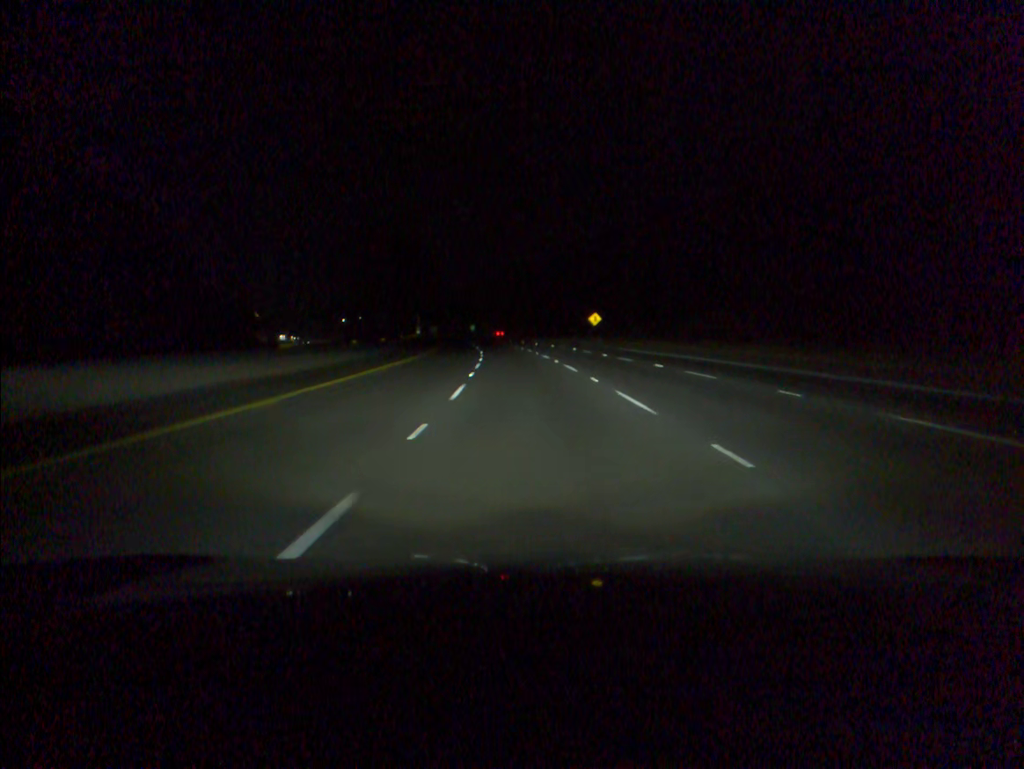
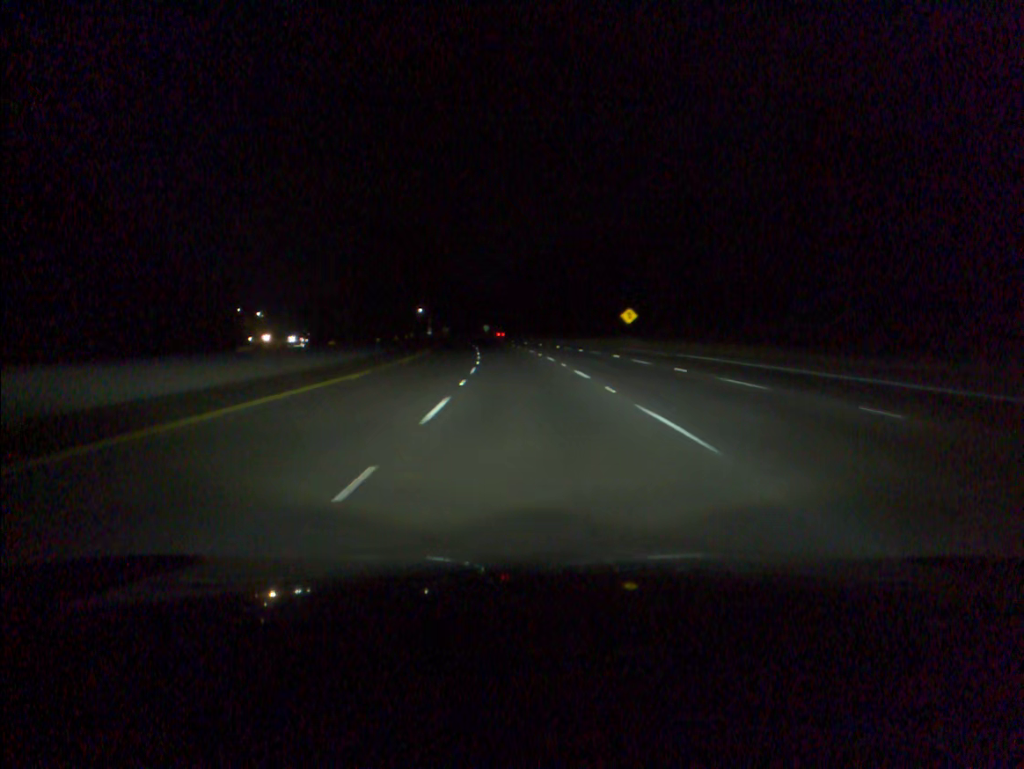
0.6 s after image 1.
(-0.2, +19.0) m; -1°
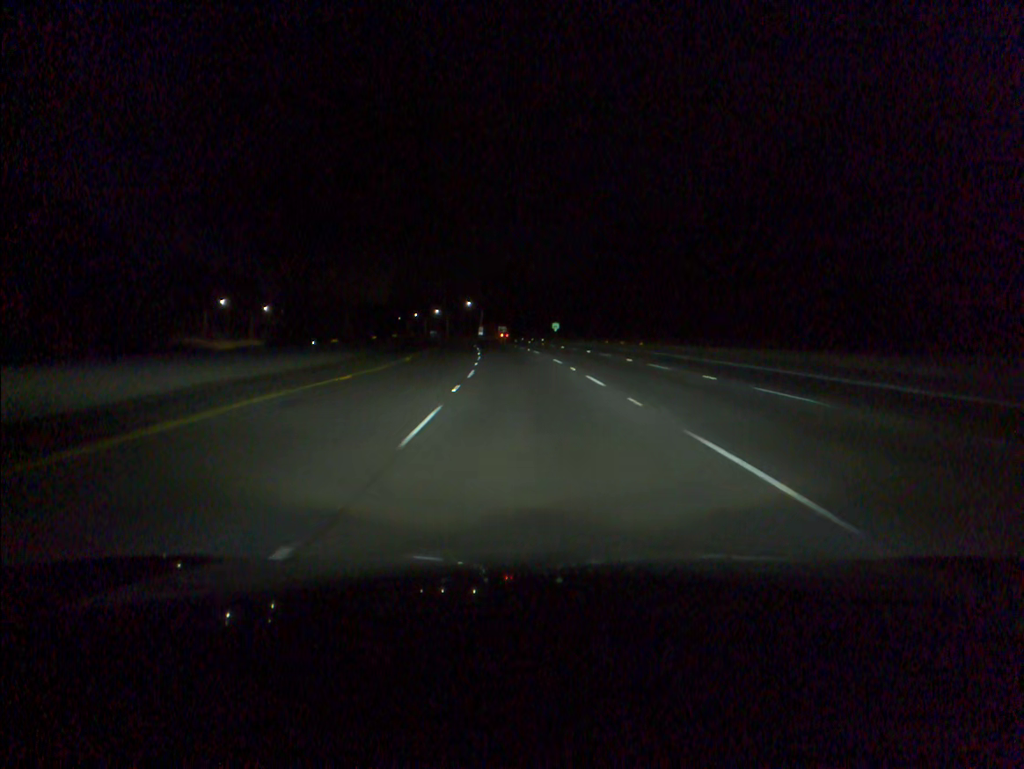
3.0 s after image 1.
(-3.8, +75.6) m; -5°
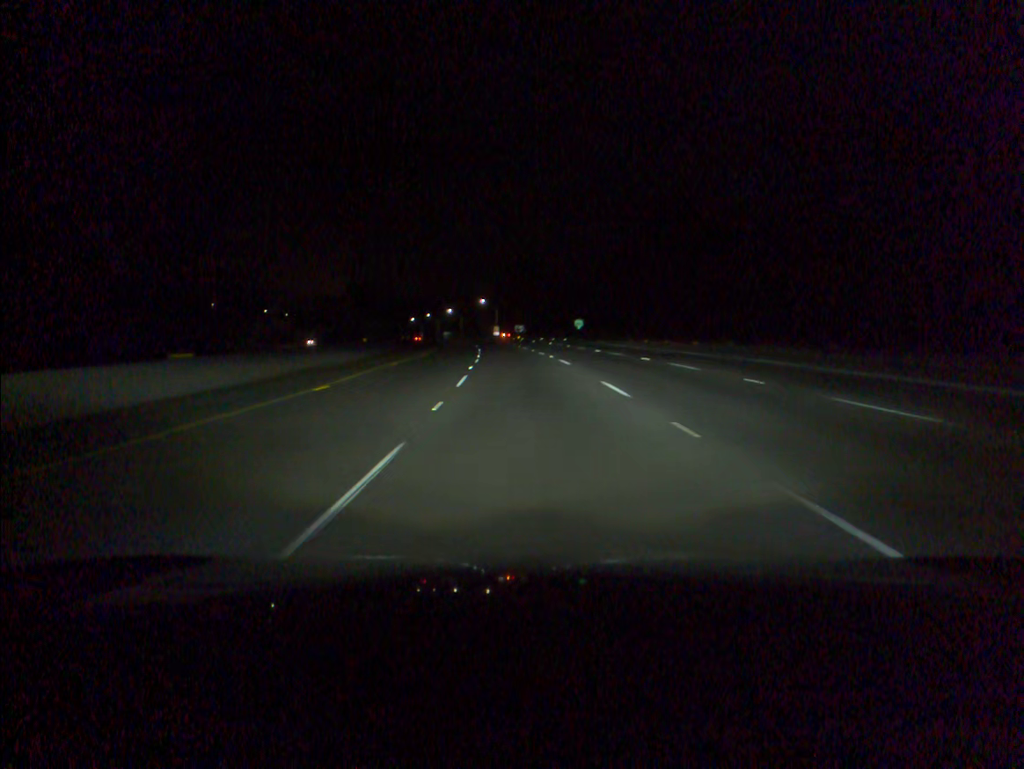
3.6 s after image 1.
(-0.2, +18.9) m; -1°
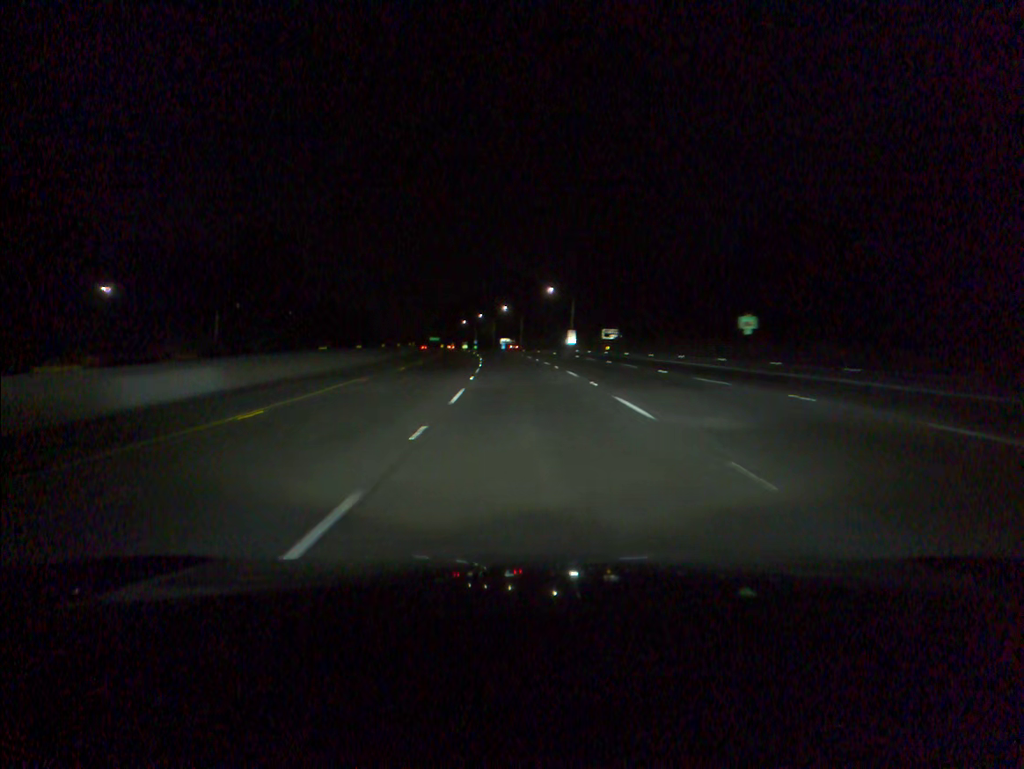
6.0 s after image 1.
(-3.7, +75.4) m; -5°
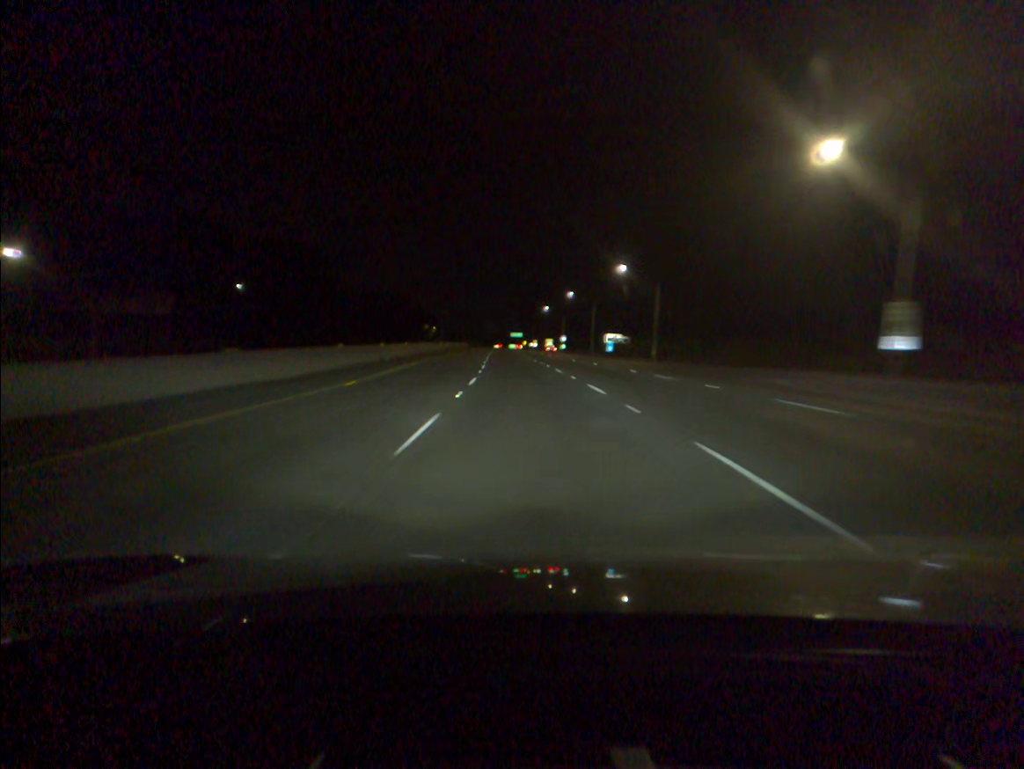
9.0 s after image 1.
(-5.4, +94.9) m; -7°
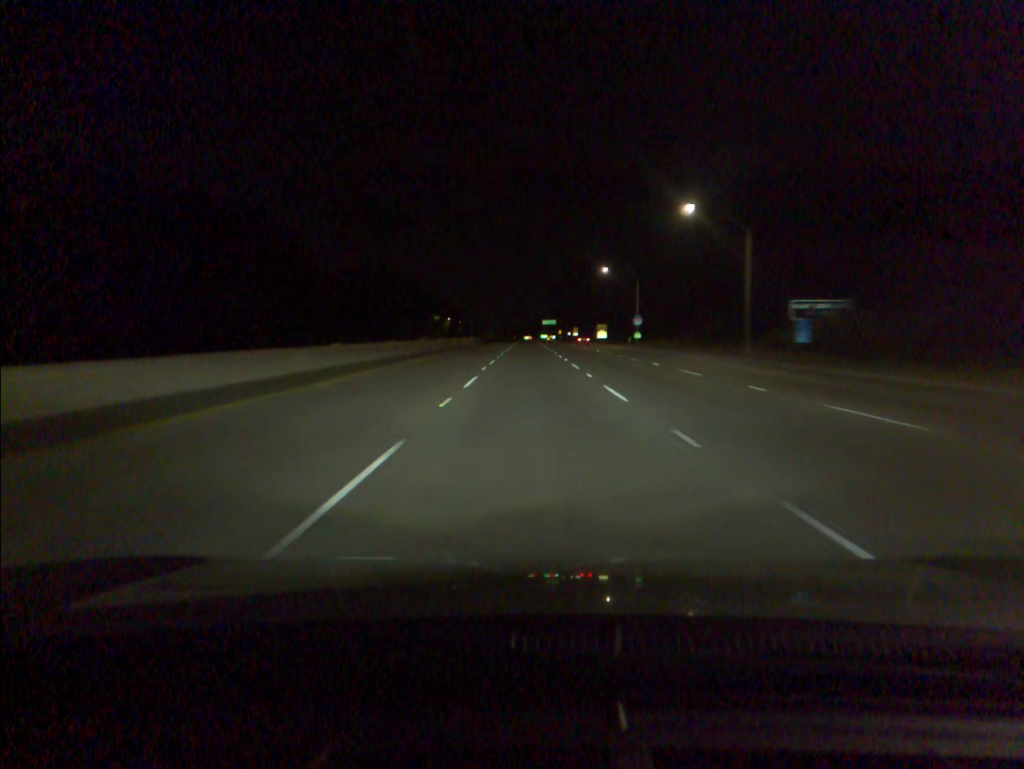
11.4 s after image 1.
(-2.4, +76.5) m; -2°
